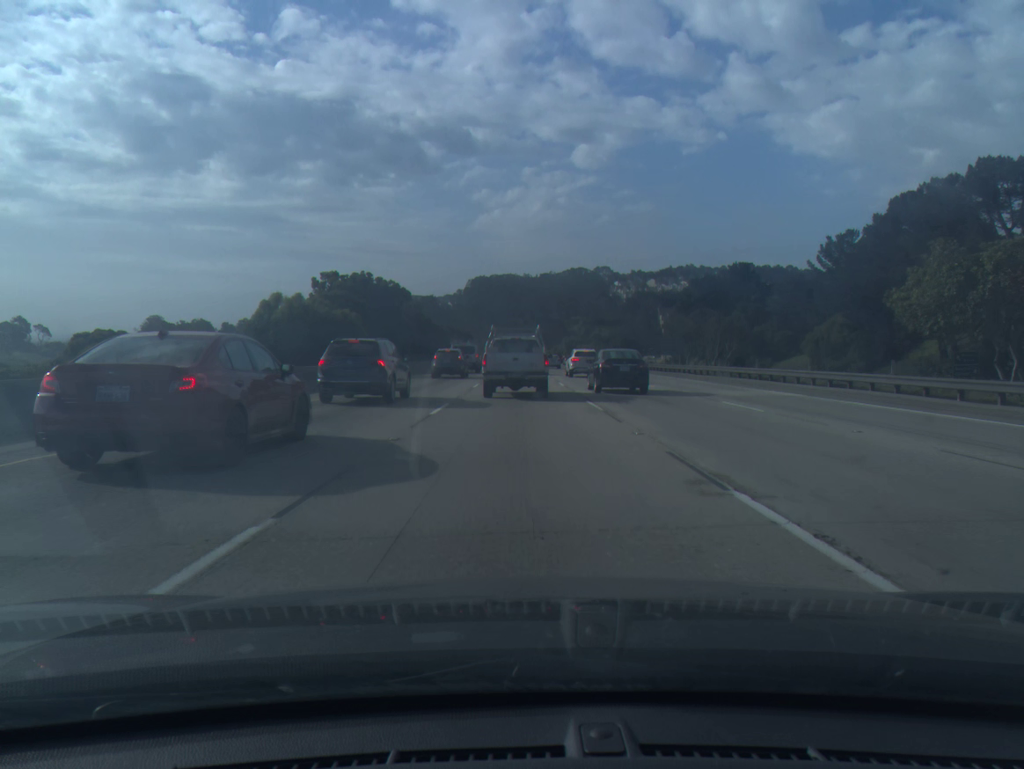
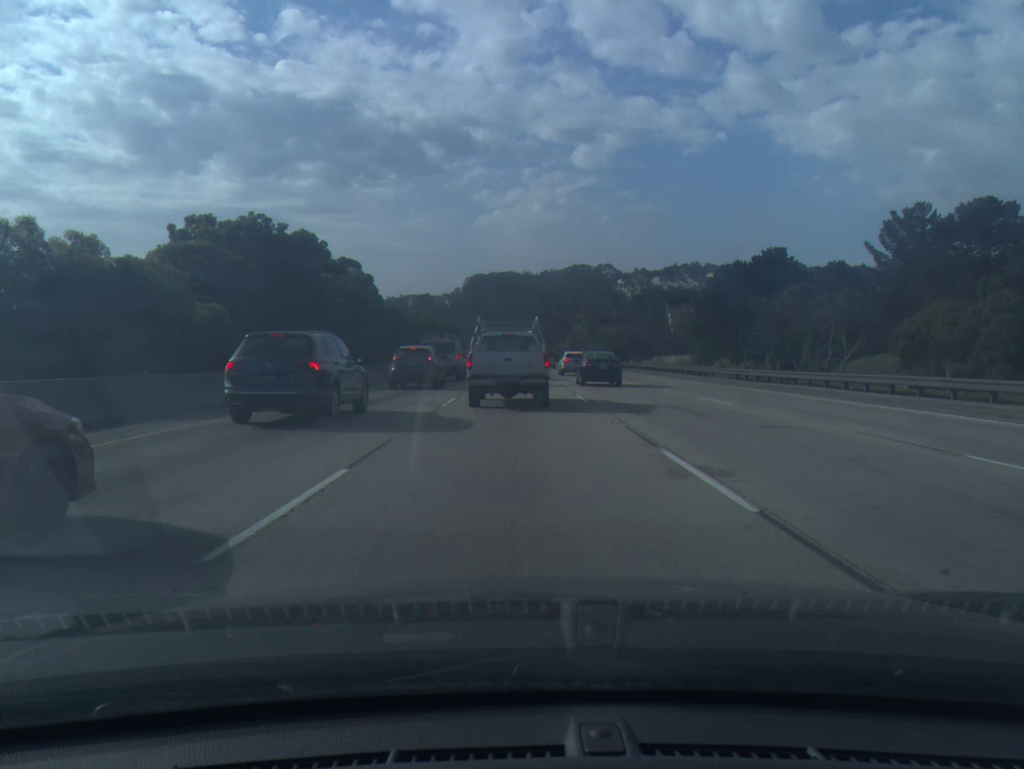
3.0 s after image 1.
(0.0, +26.6) m; 0°
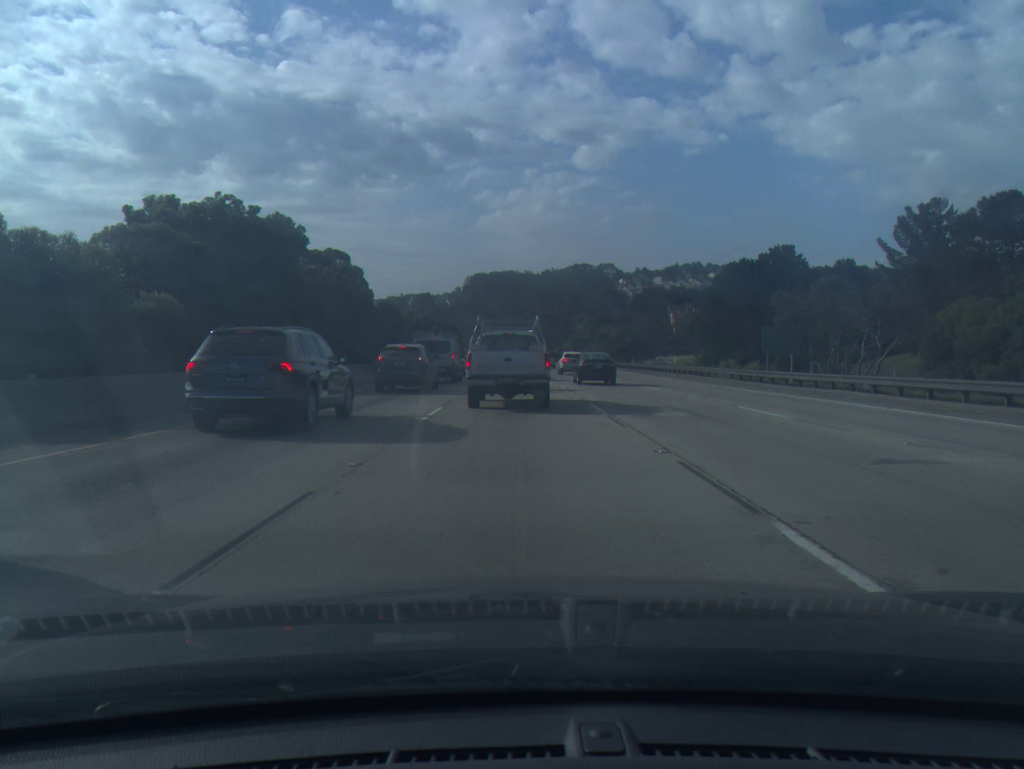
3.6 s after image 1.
(0.0, +4.4) m; 0°
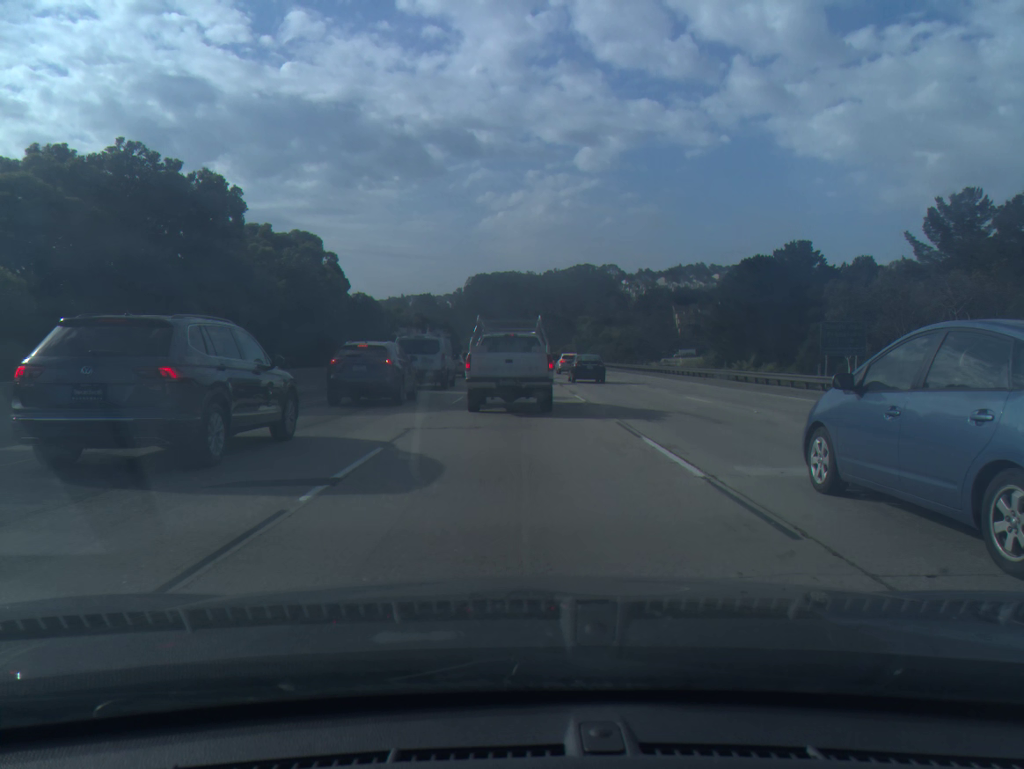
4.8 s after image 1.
(0.0, +8.3) m; 0°
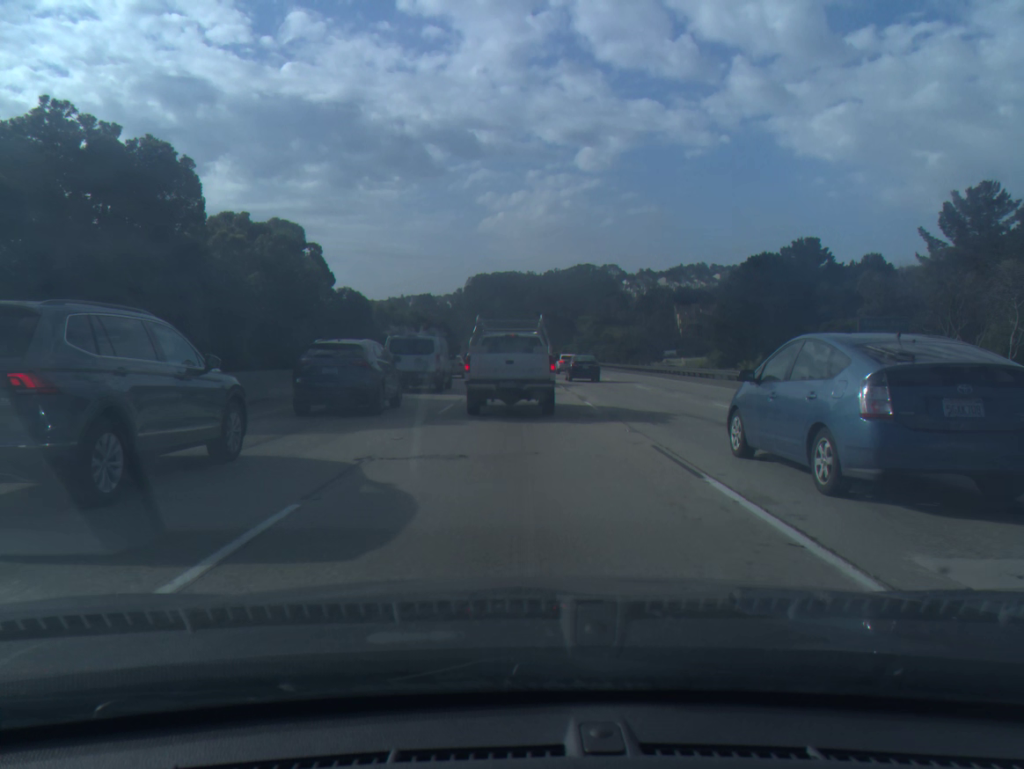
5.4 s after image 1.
(0.0, +4.0) m; 0°
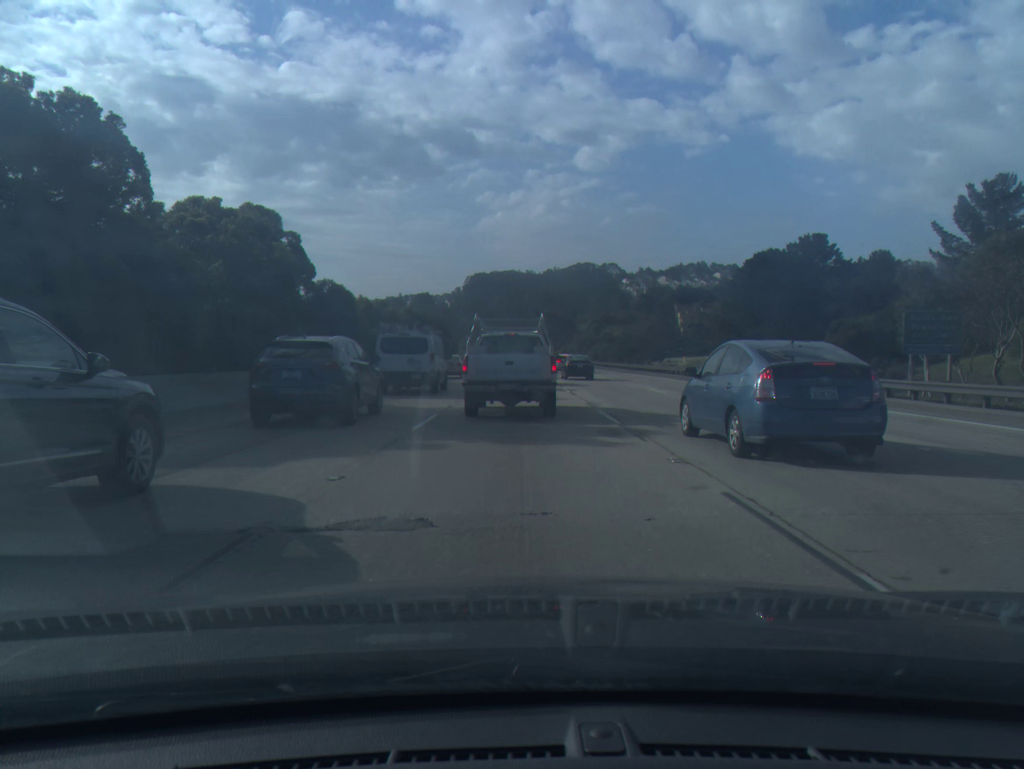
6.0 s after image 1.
(0.0, +3.9) m; 0°
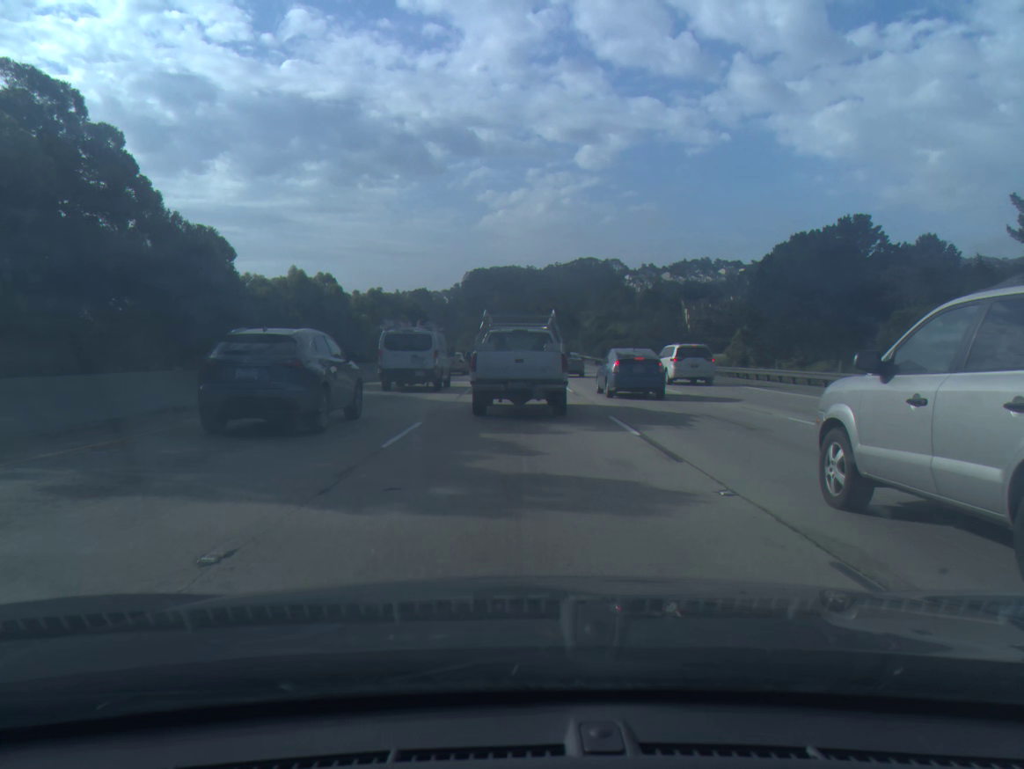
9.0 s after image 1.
(0.0, +17.3) m; 0°
